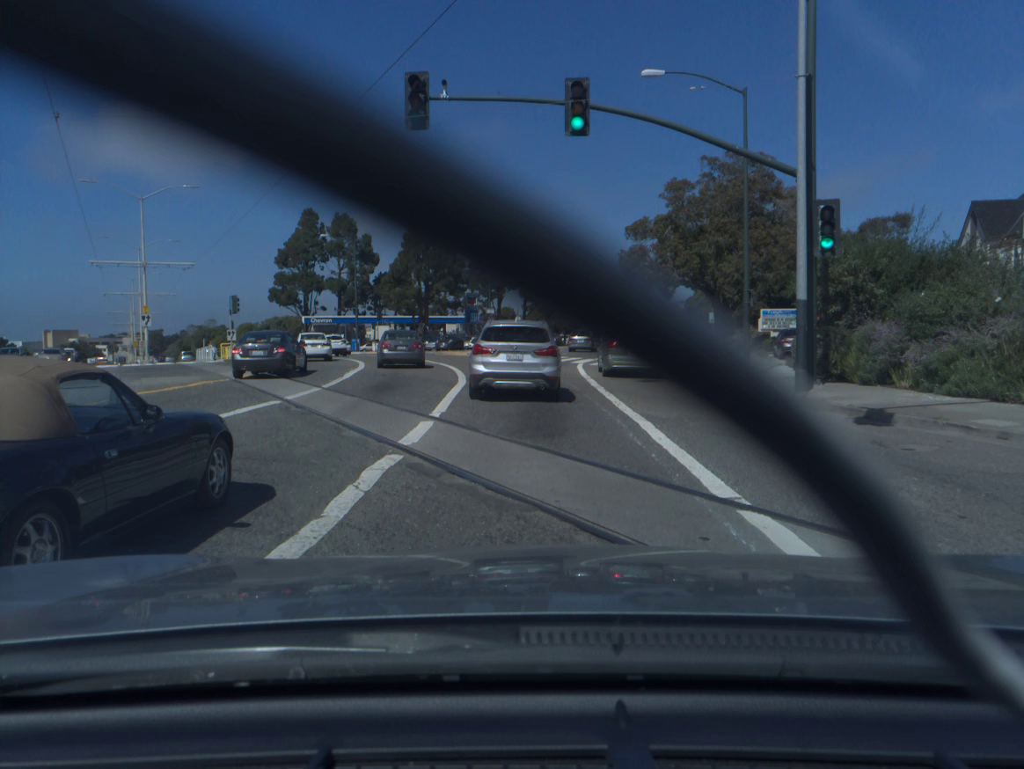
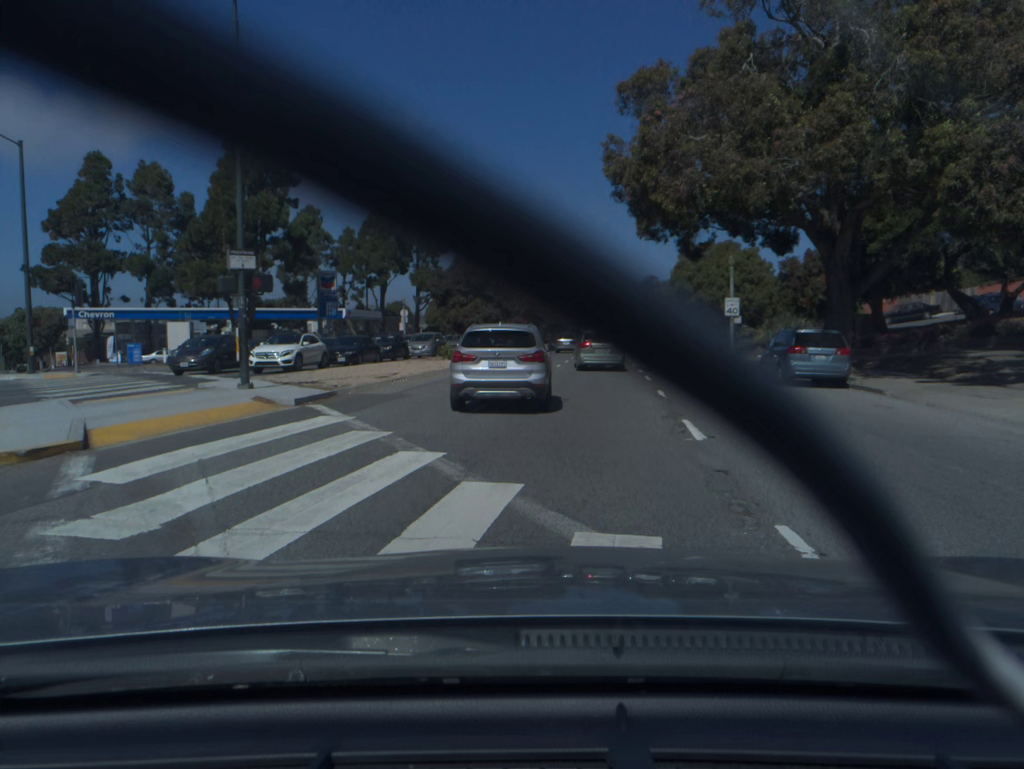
(+1.5, +39.9) m; +7°
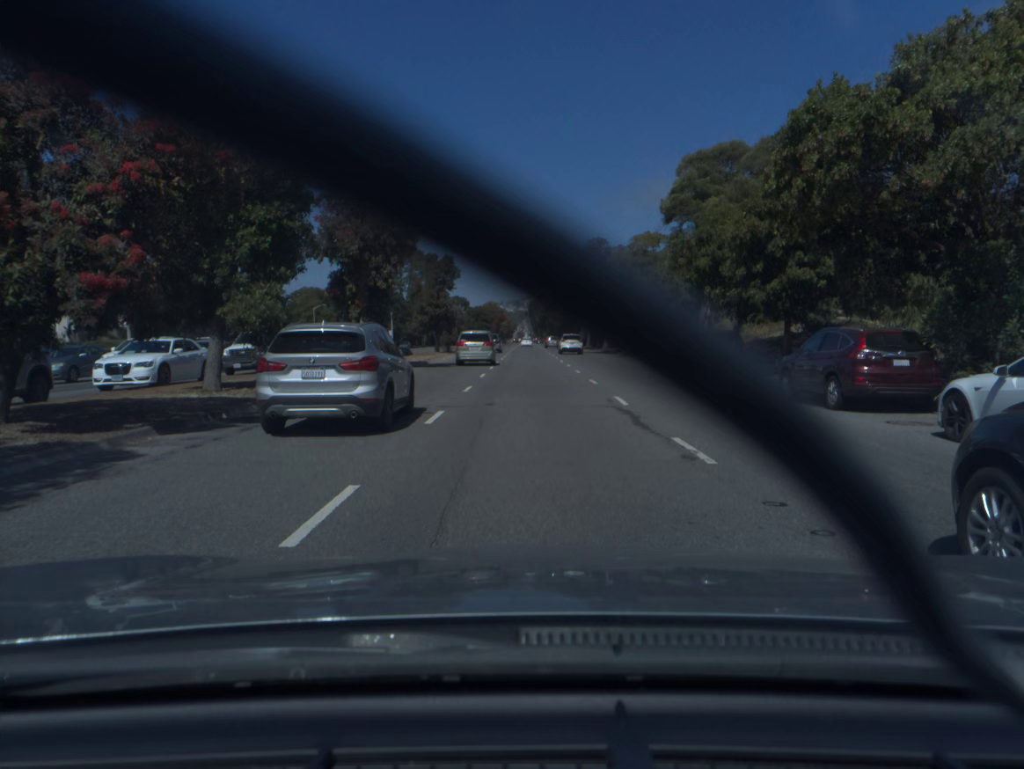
(+3.5, +45.5) m; +6°
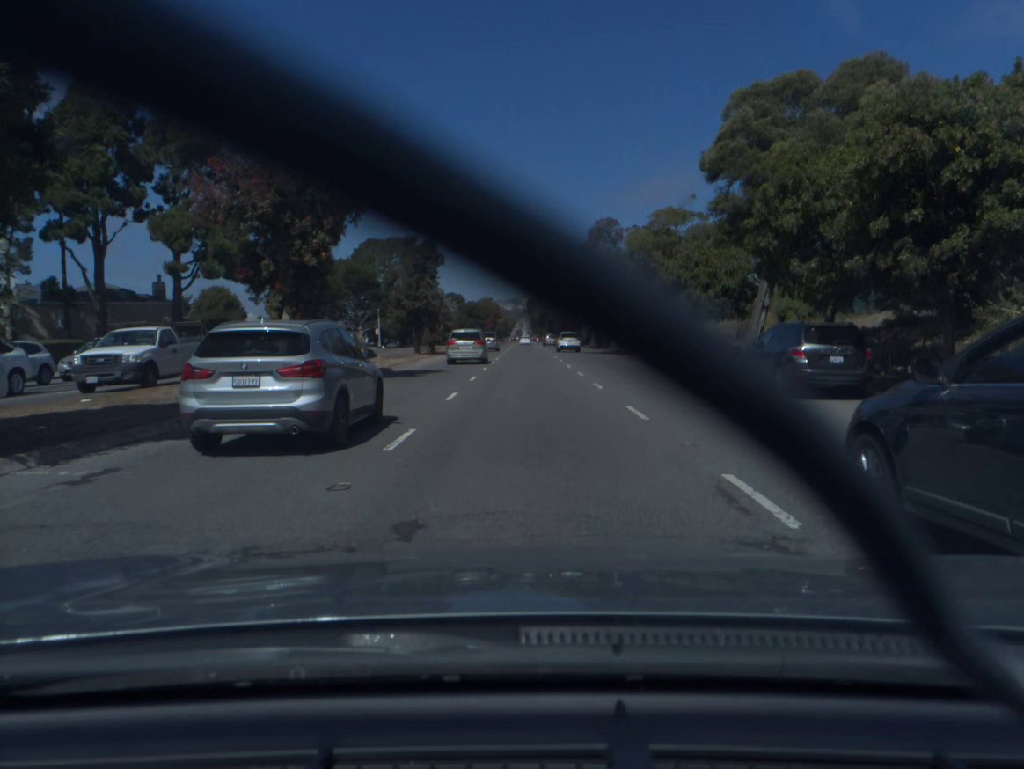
(0.0, +10.4) m; 0°
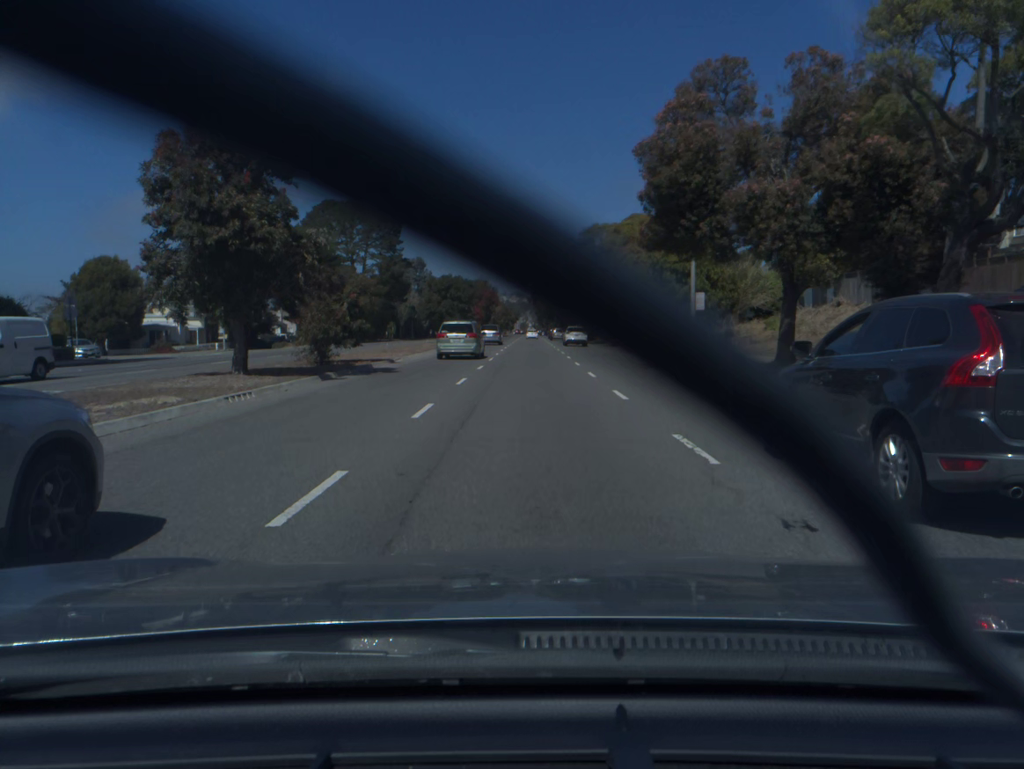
(-0.2, +33.7) m; 0°
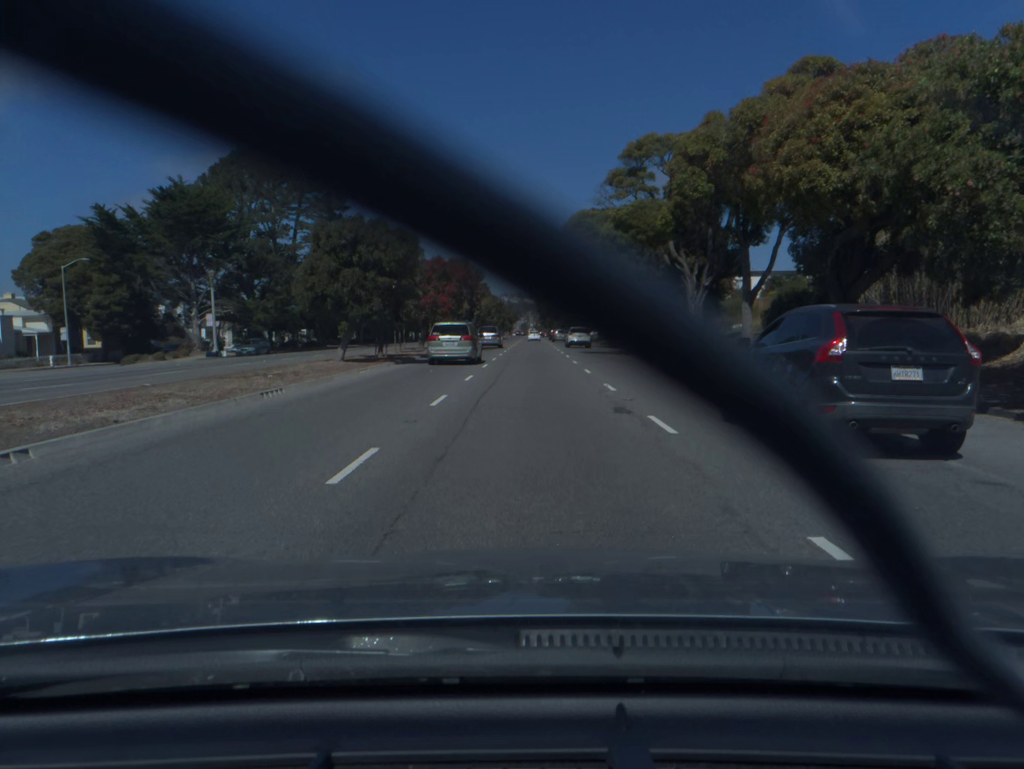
(0.0, +34.7) m; 0°
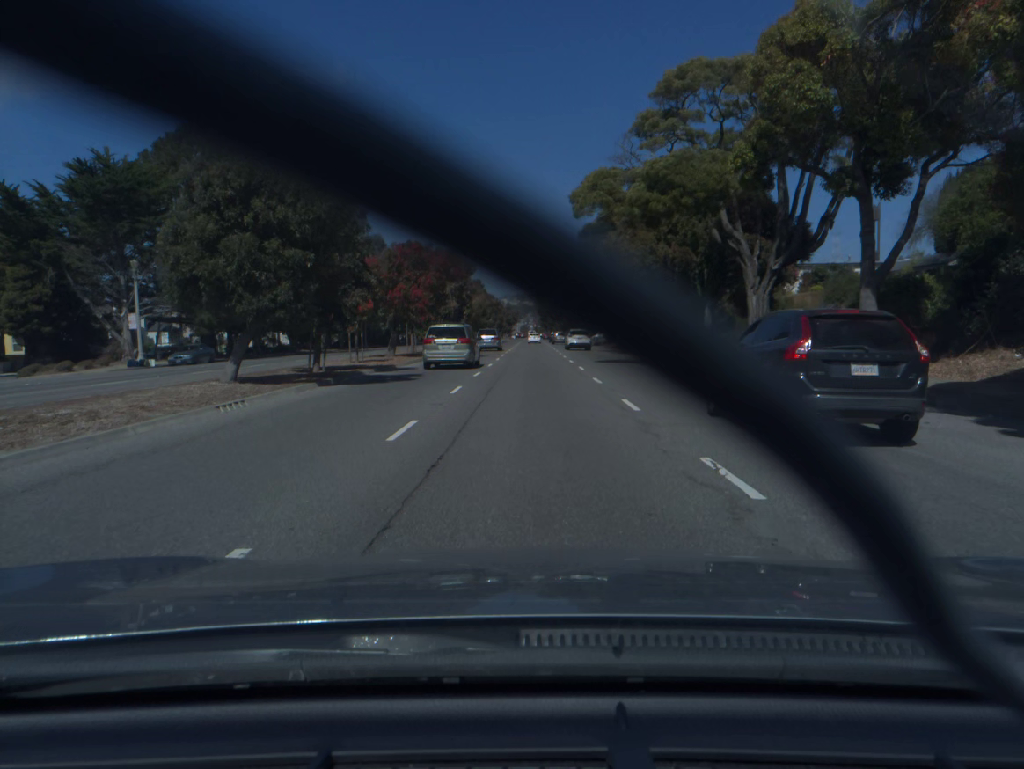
(0.0, +11.5) m; 0°
